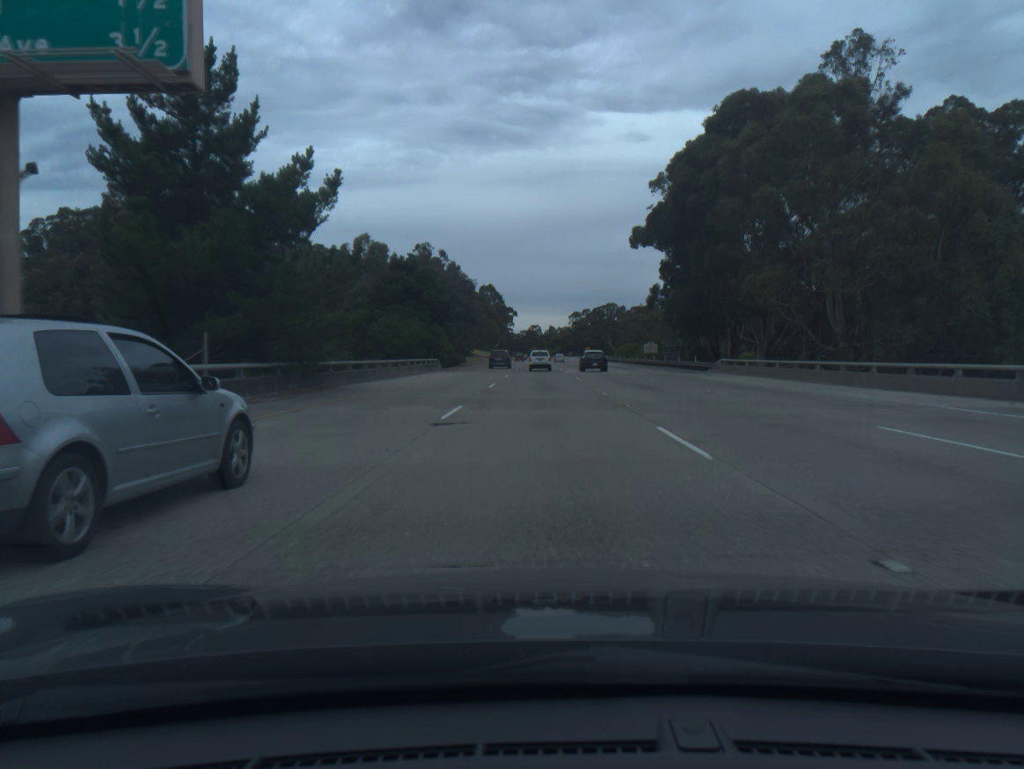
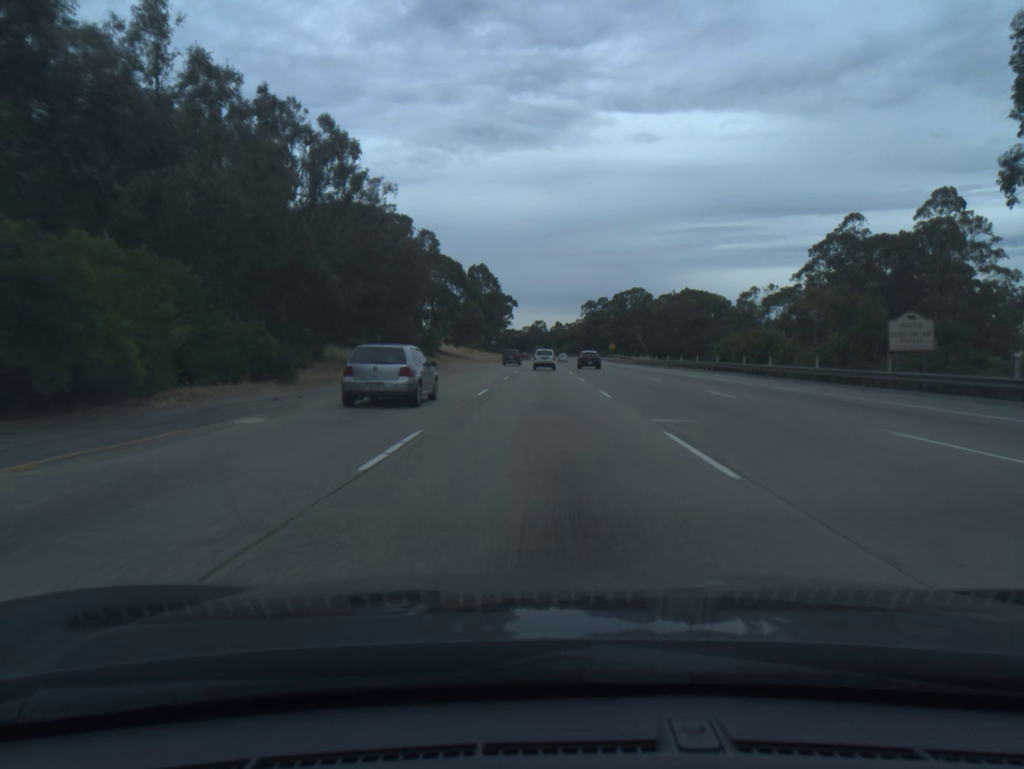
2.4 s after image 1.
(-0.5, +72.9) m; -1°
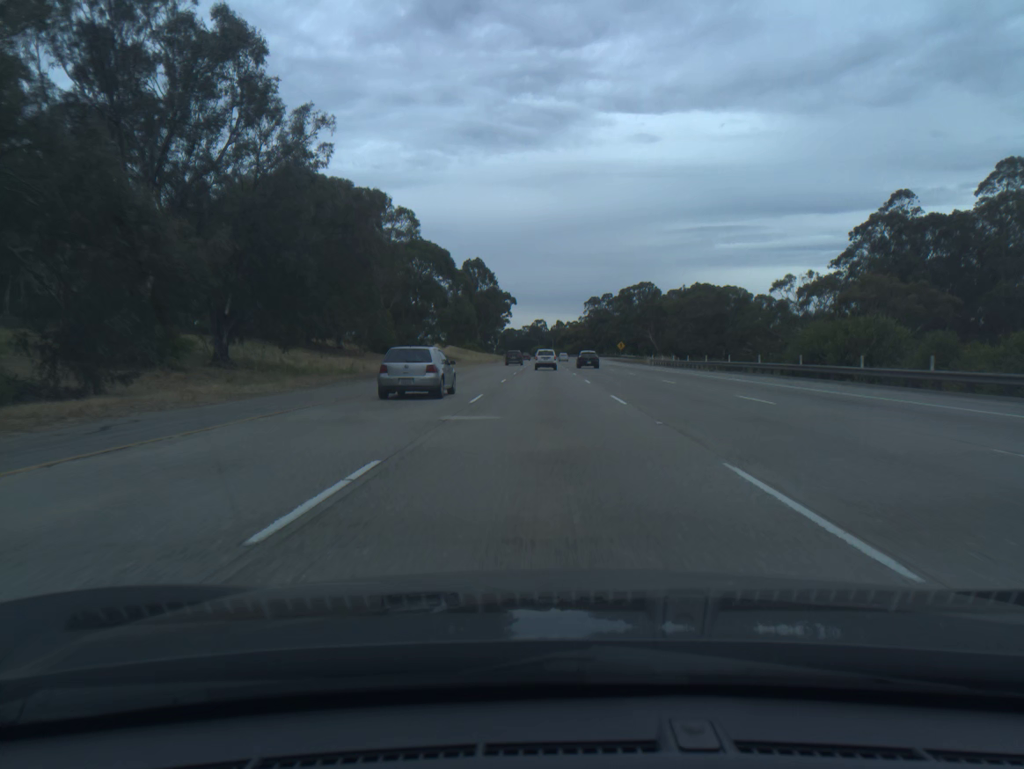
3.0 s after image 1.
(0.0, +18.2) m; 0°
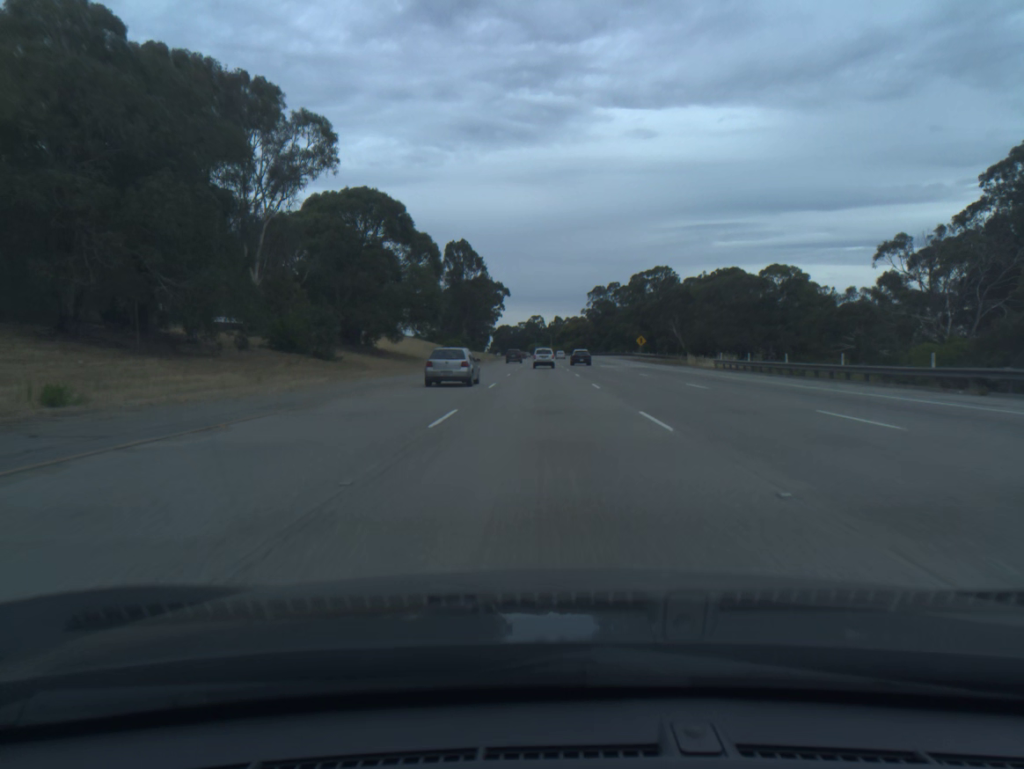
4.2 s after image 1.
(+0.1, +36.3) m; 0°
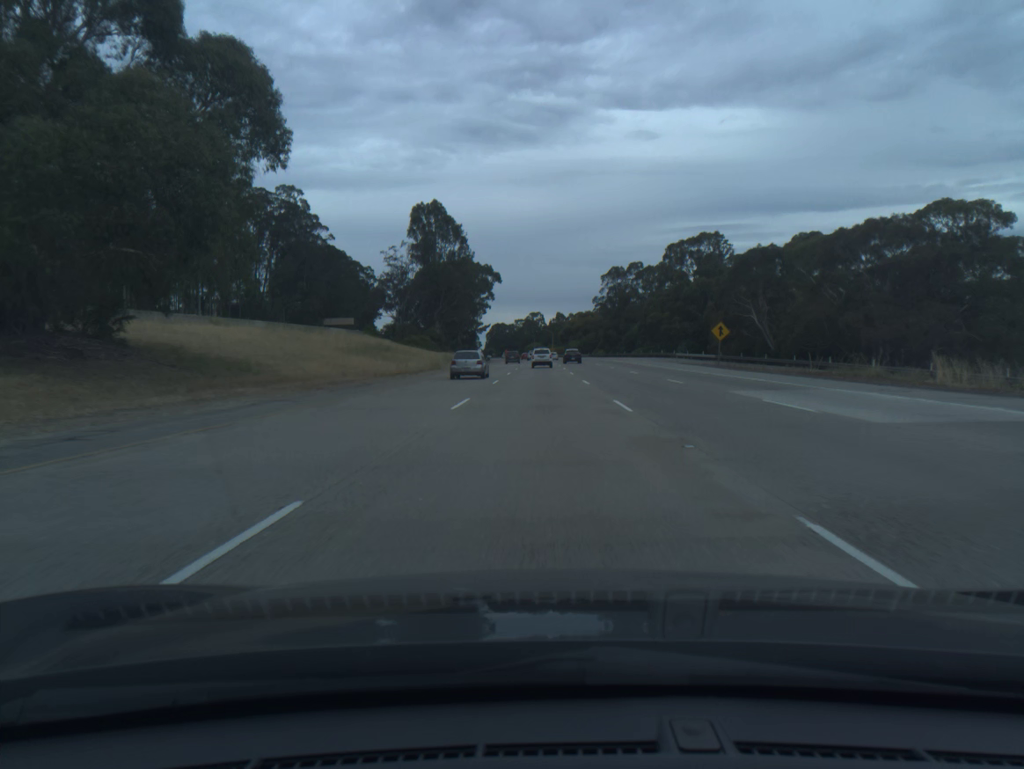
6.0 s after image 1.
(+0.1, +54.5) m; 0°
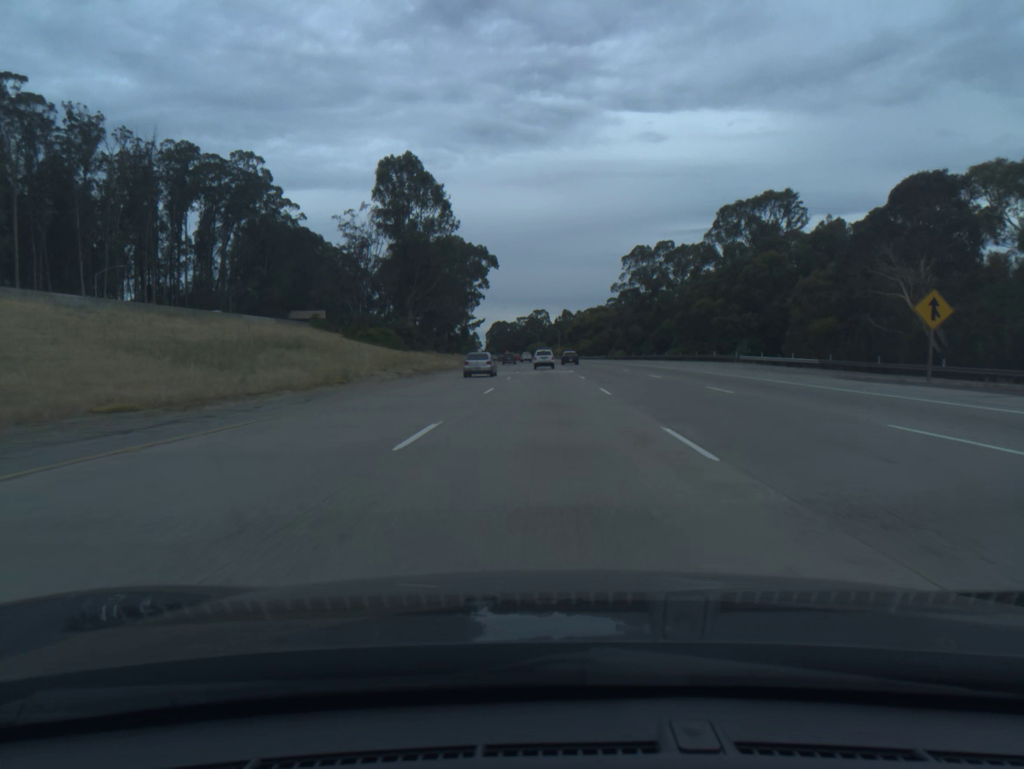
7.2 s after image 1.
(-0.1, +36.5) m; 0°
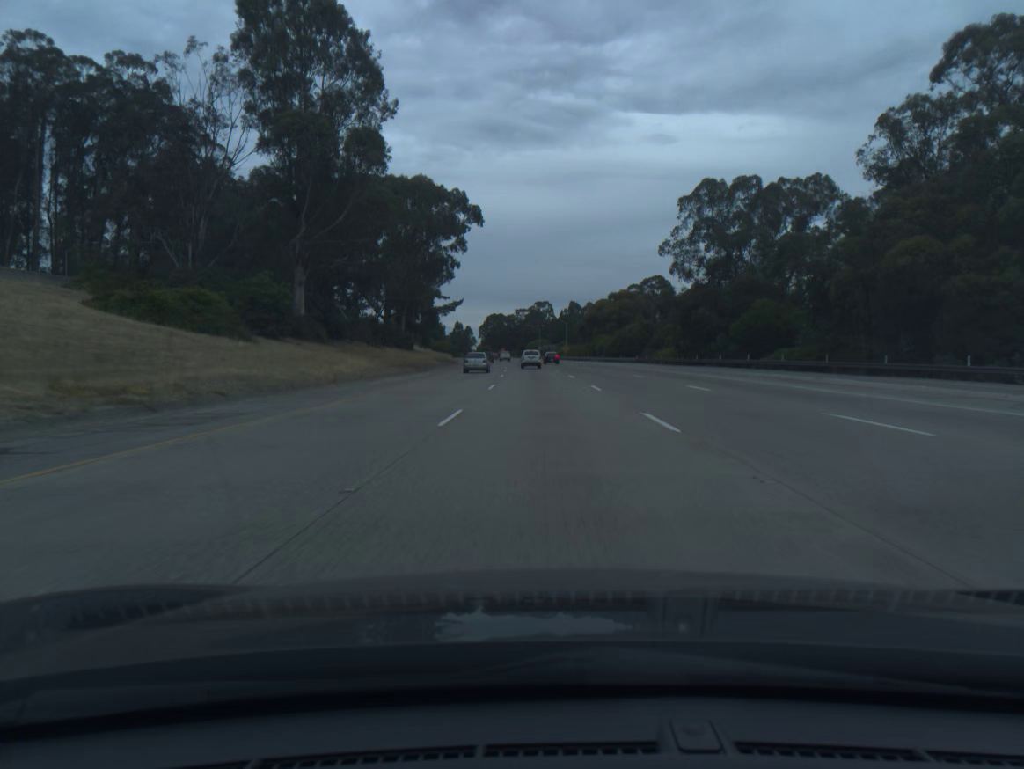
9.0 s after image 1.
(-0.1, +55.1) m; 0°
